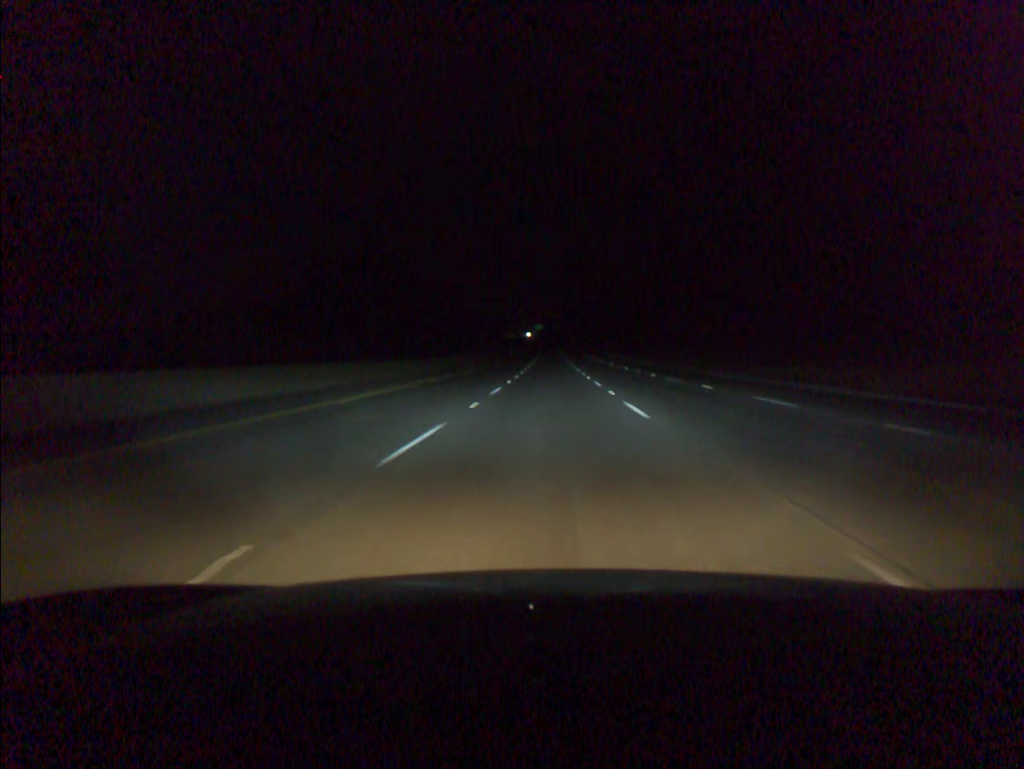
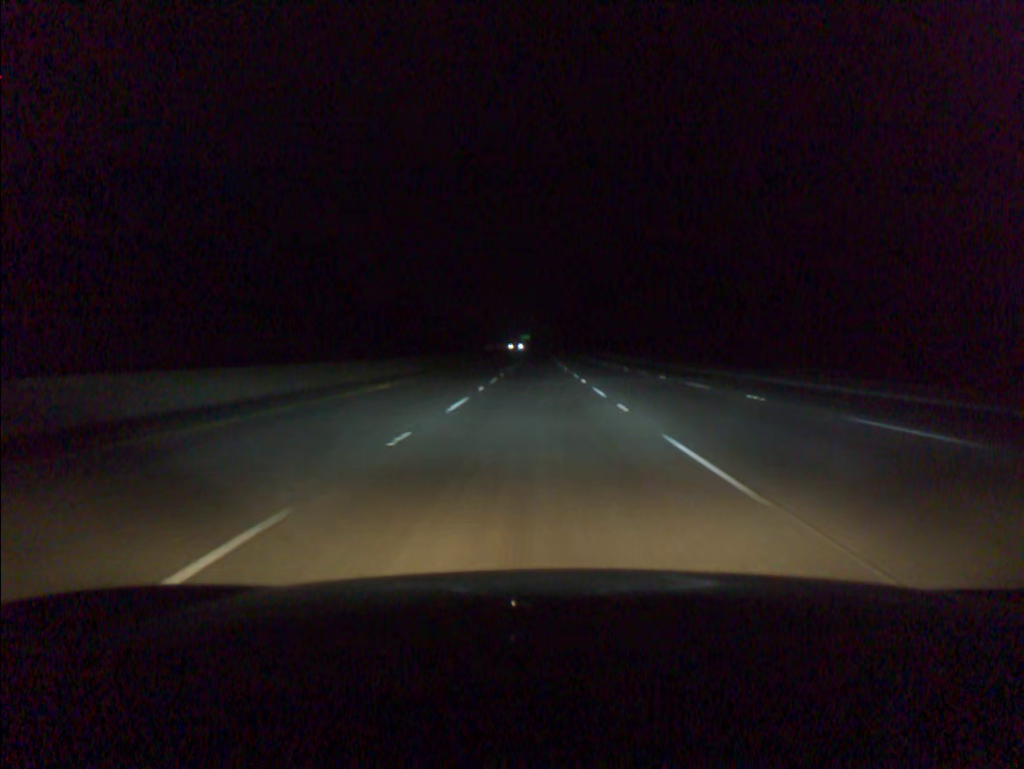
(+1.2, +95.3) m; +1°
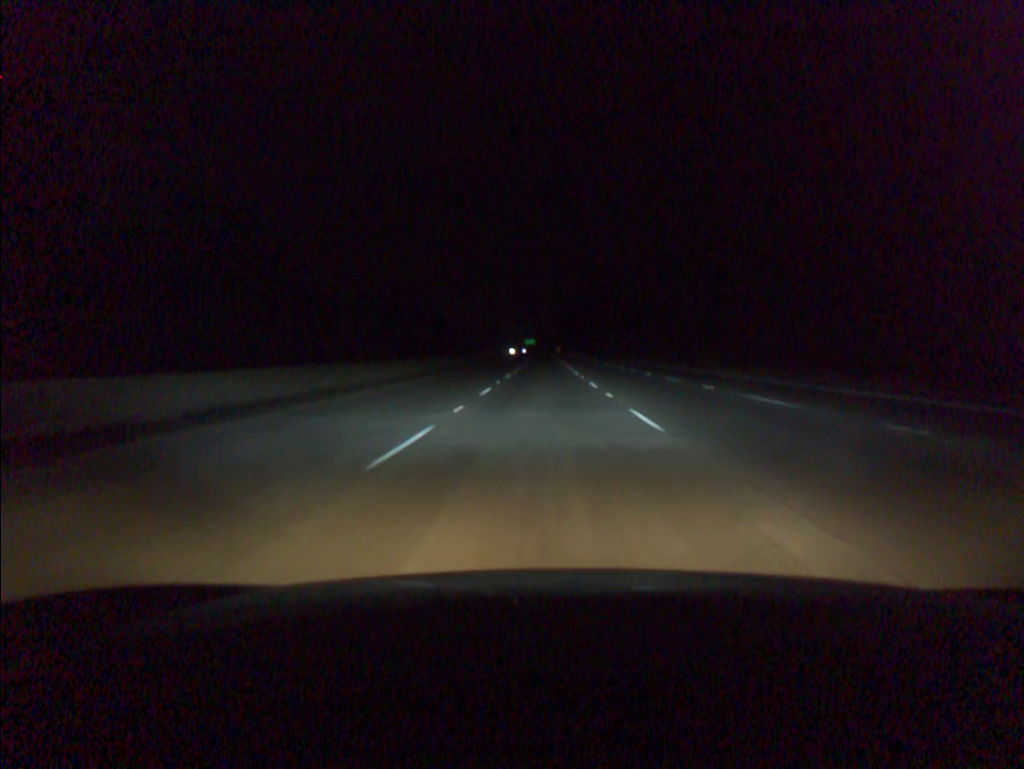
(-0.1, +37.9) m; 0°
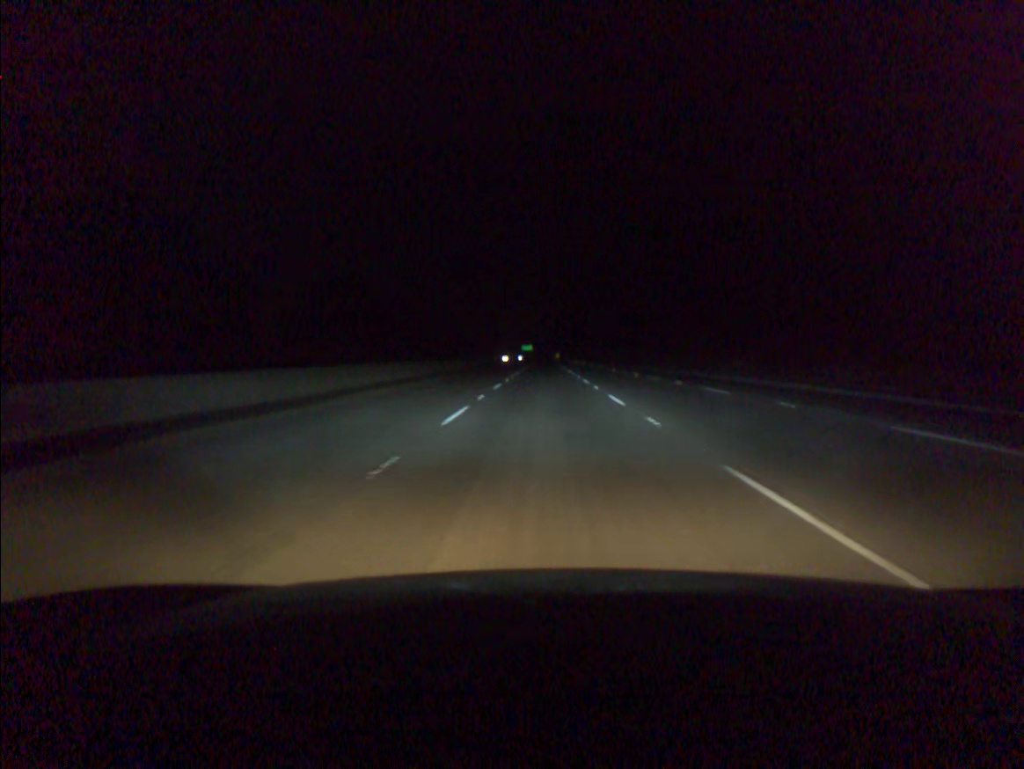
(0.0, +37.7) m; 0°
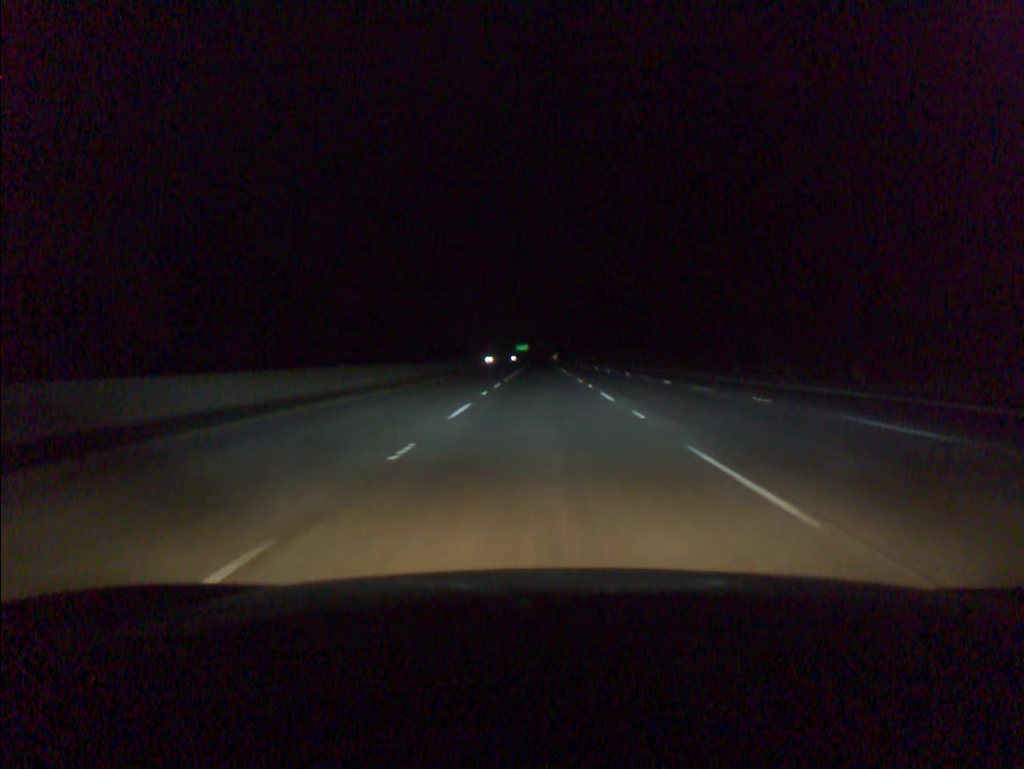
(+0.2, +56.6) m; 0°
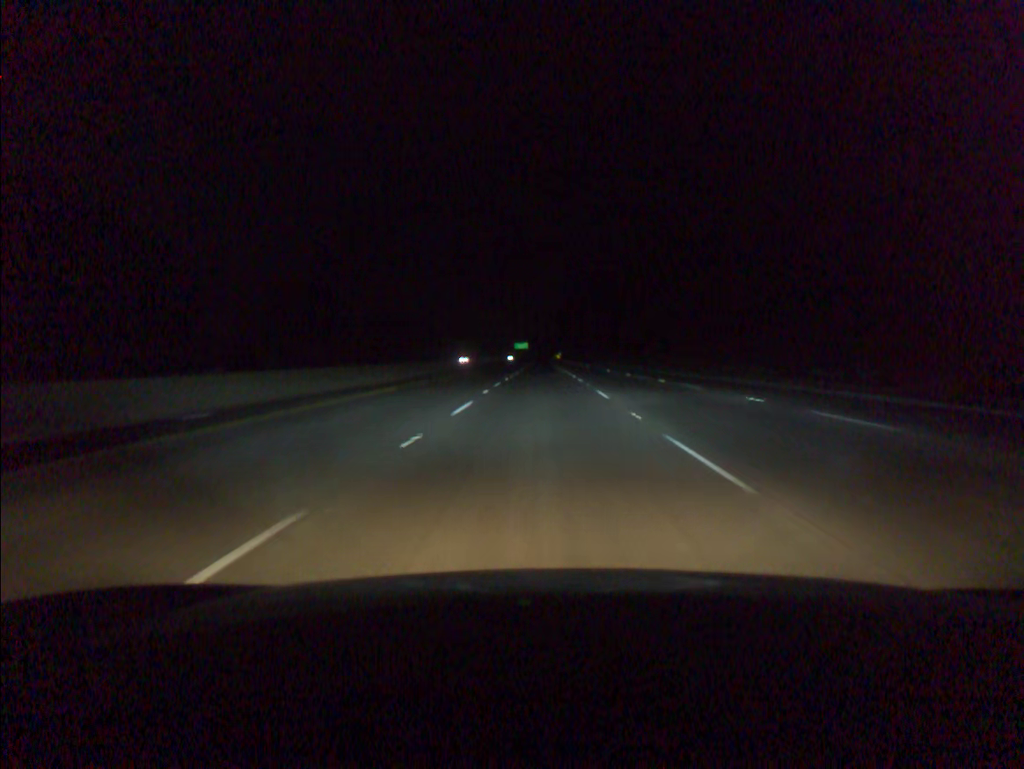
(0.0, +57.0) m; 0°
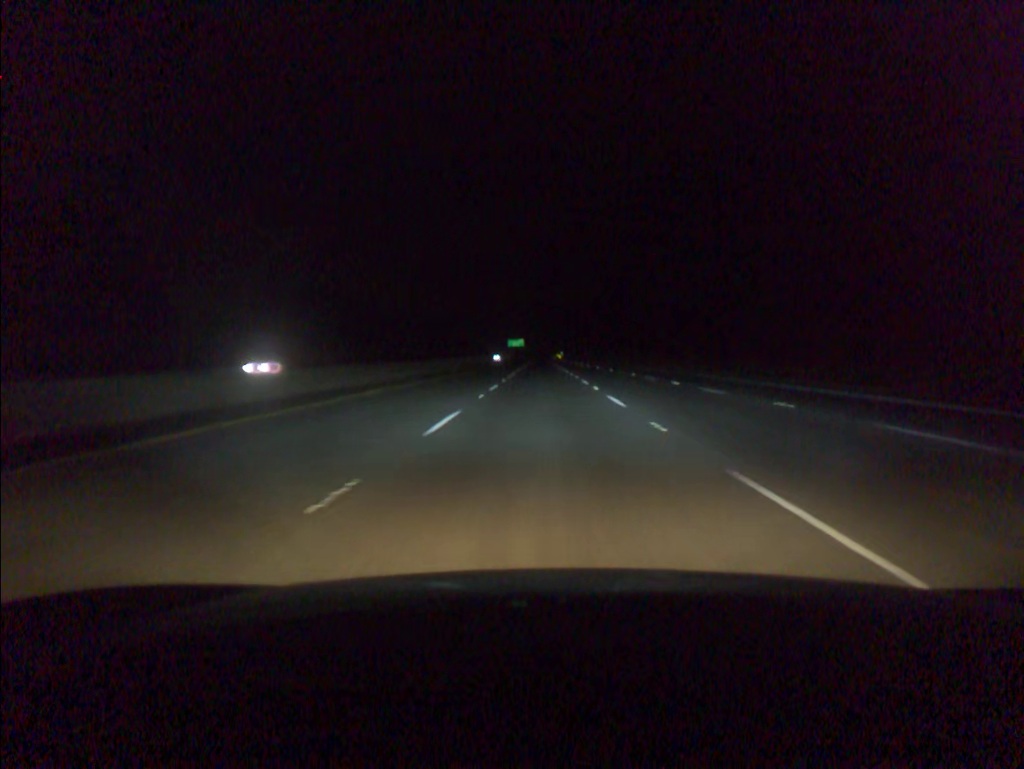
(0.0, +76.4) m; 0°
